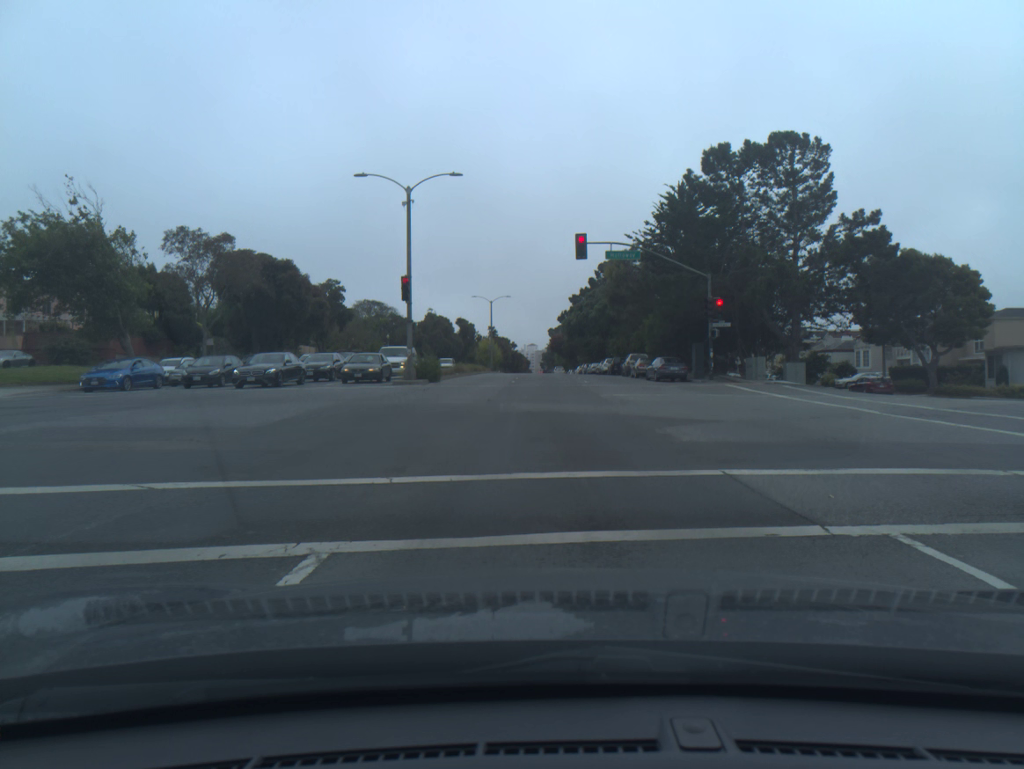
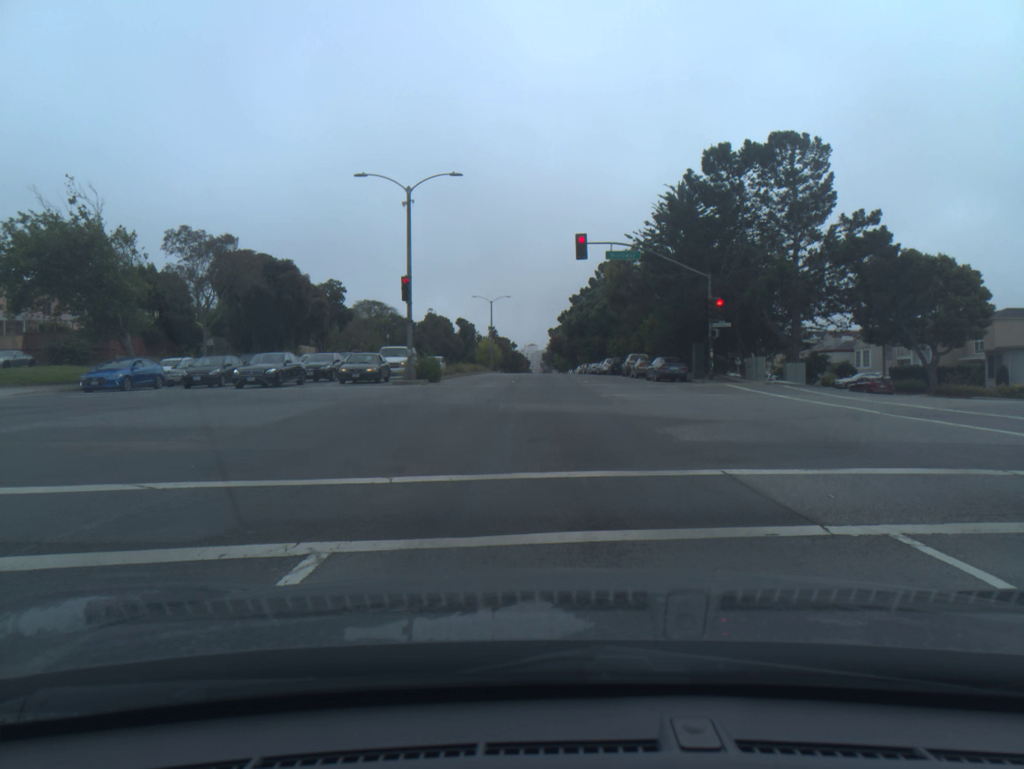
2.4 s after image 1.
(0.0, 0.0) m; 0°
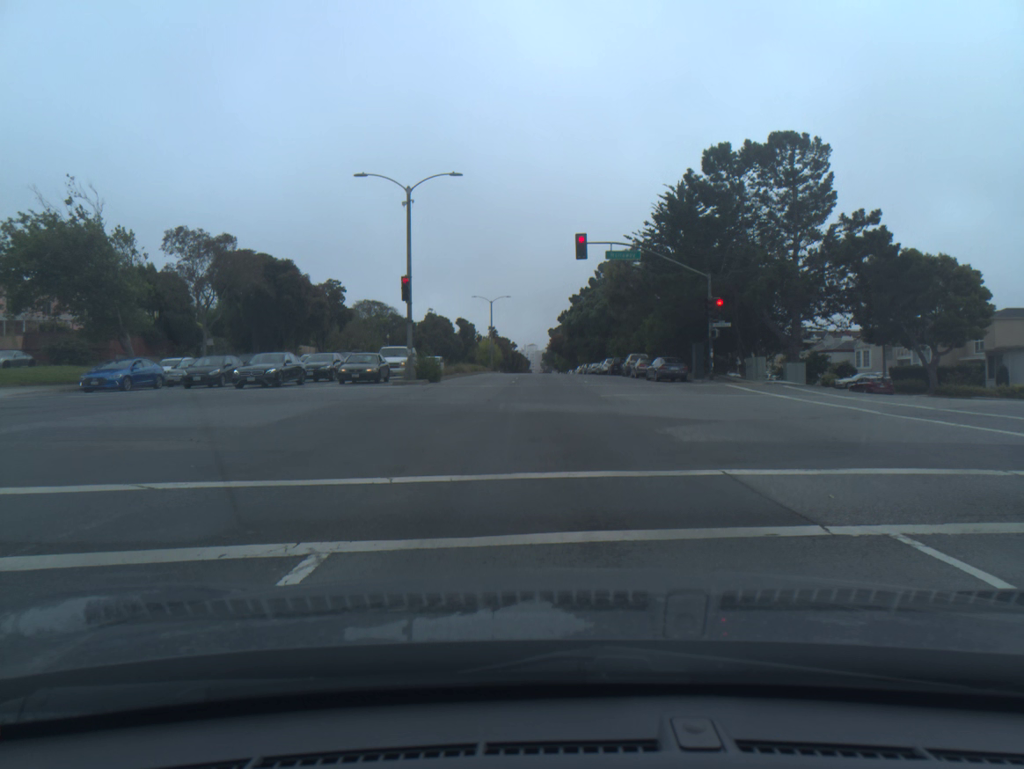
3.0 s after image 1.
(0.0, 0.0) m; 0°
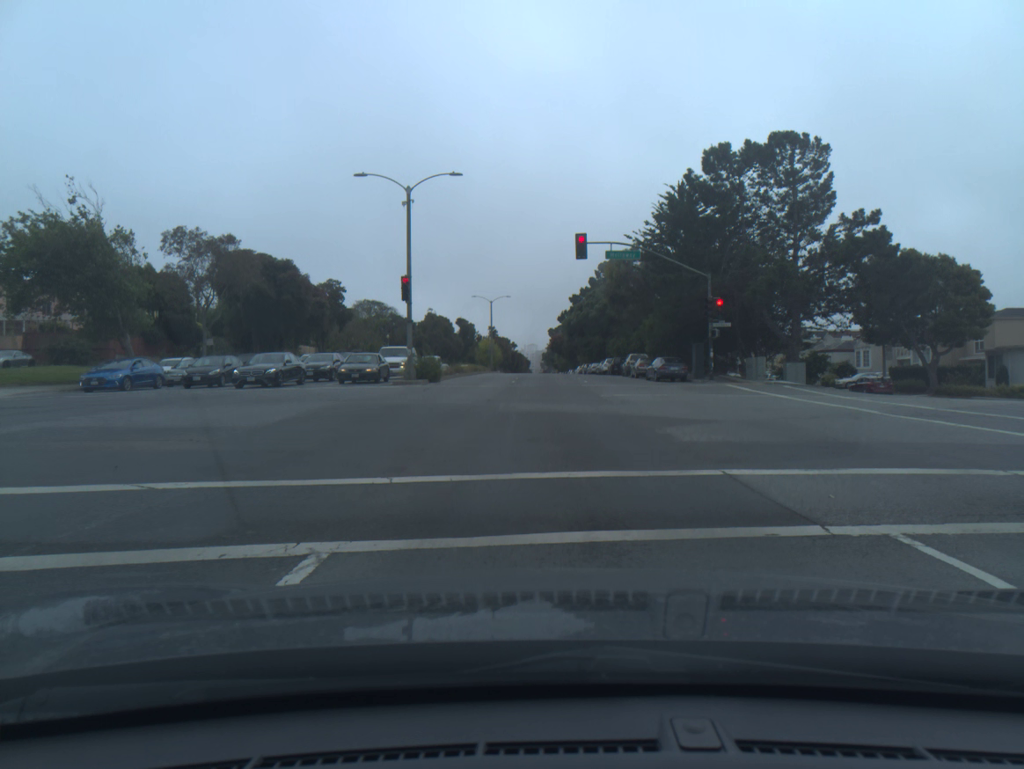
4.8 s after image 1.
(0.0, 0.0) m; 0°
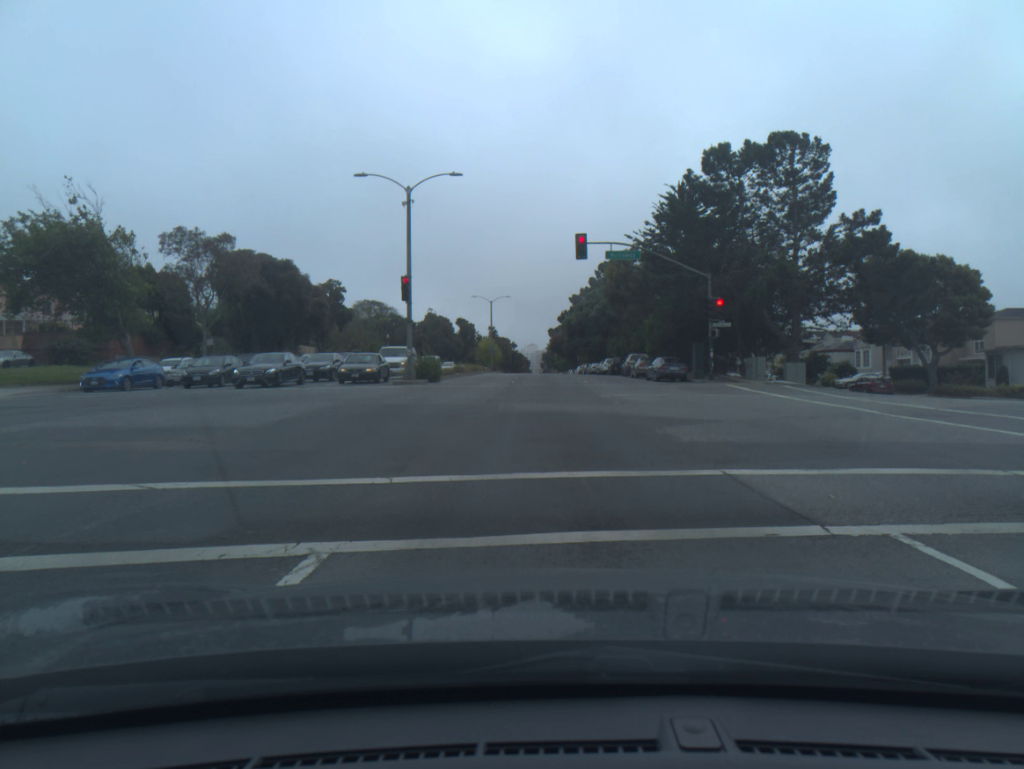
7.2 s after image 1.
(0.0, 0.0) m; 0°
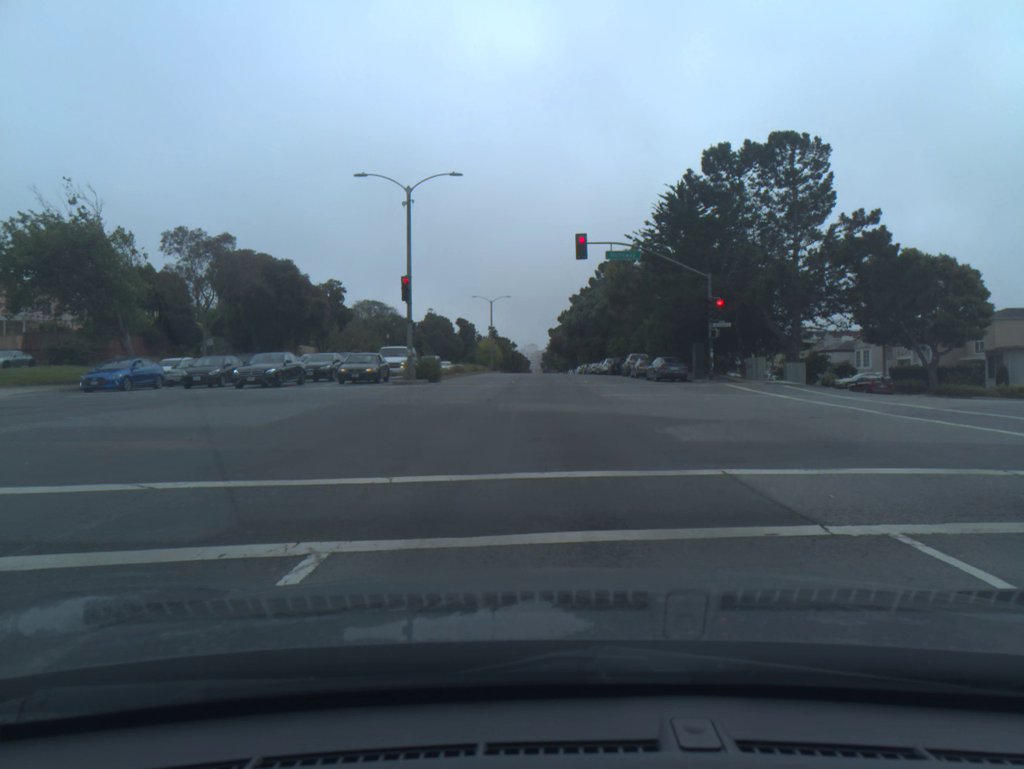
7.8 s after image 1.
(0.0, 0.0) m; 0°
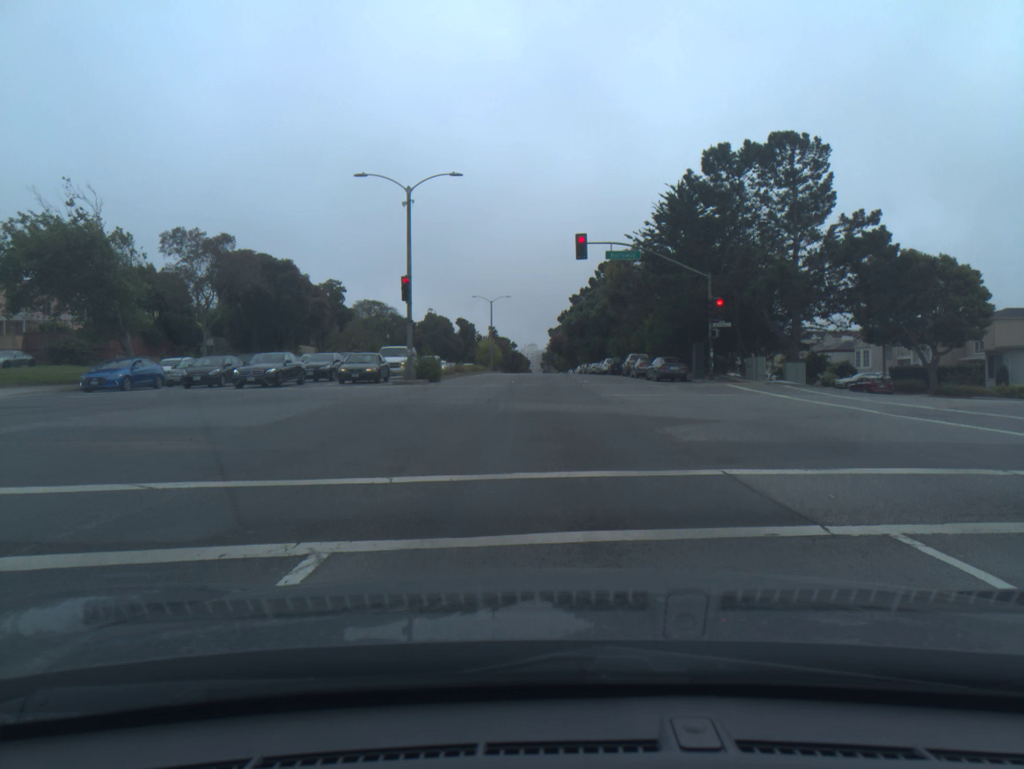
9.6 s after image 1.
(0.0, 0.0) m; 0°
